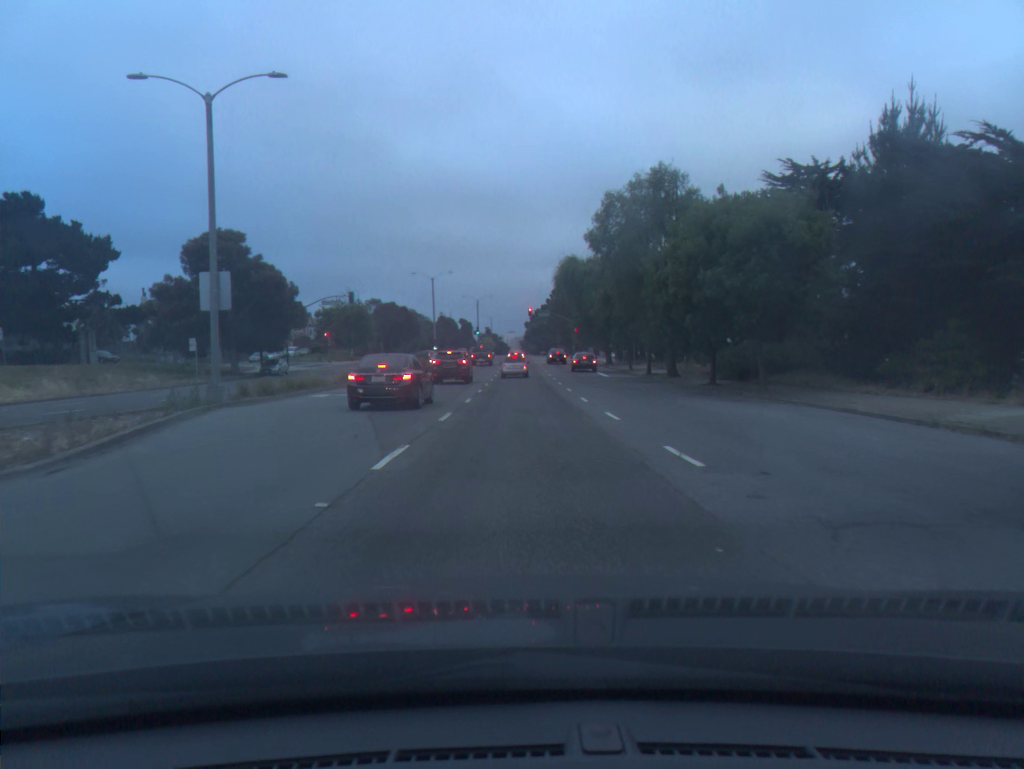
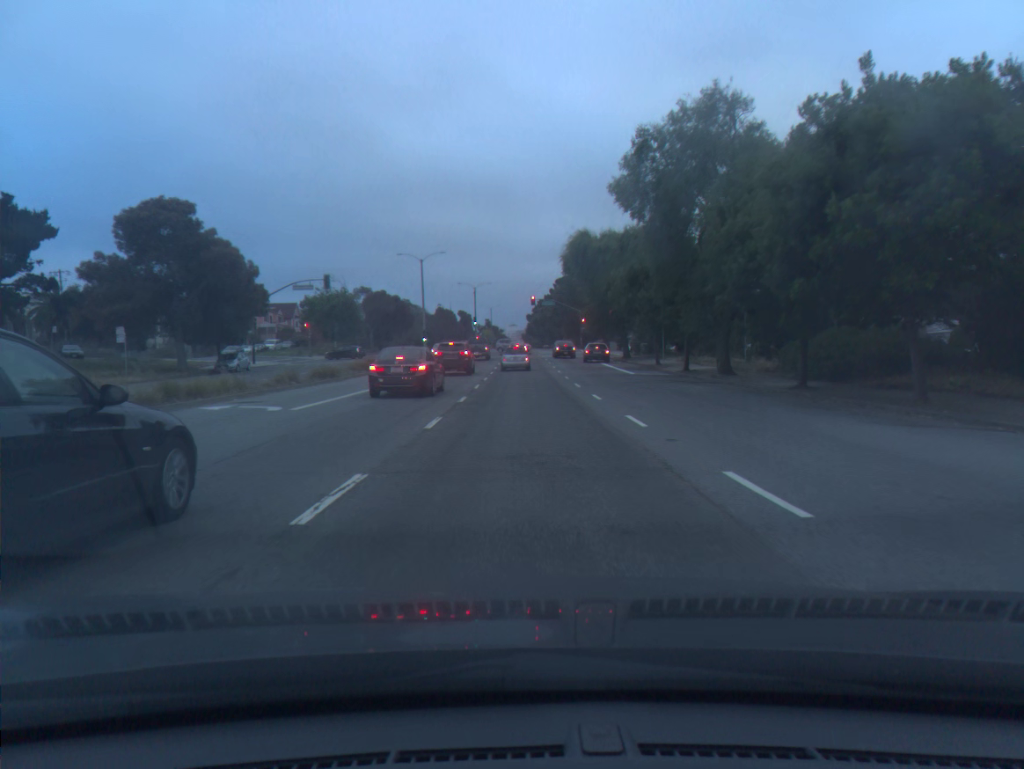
(0.0, +10.5) m; 0°
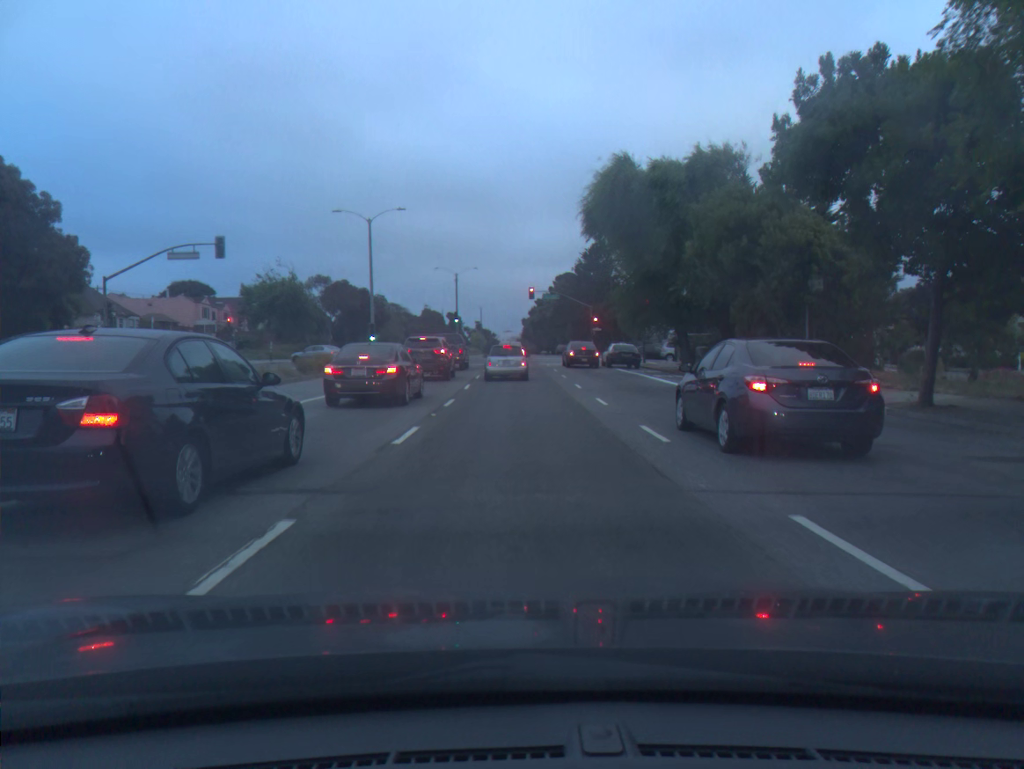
(+0.1, +24.1) m; 0°
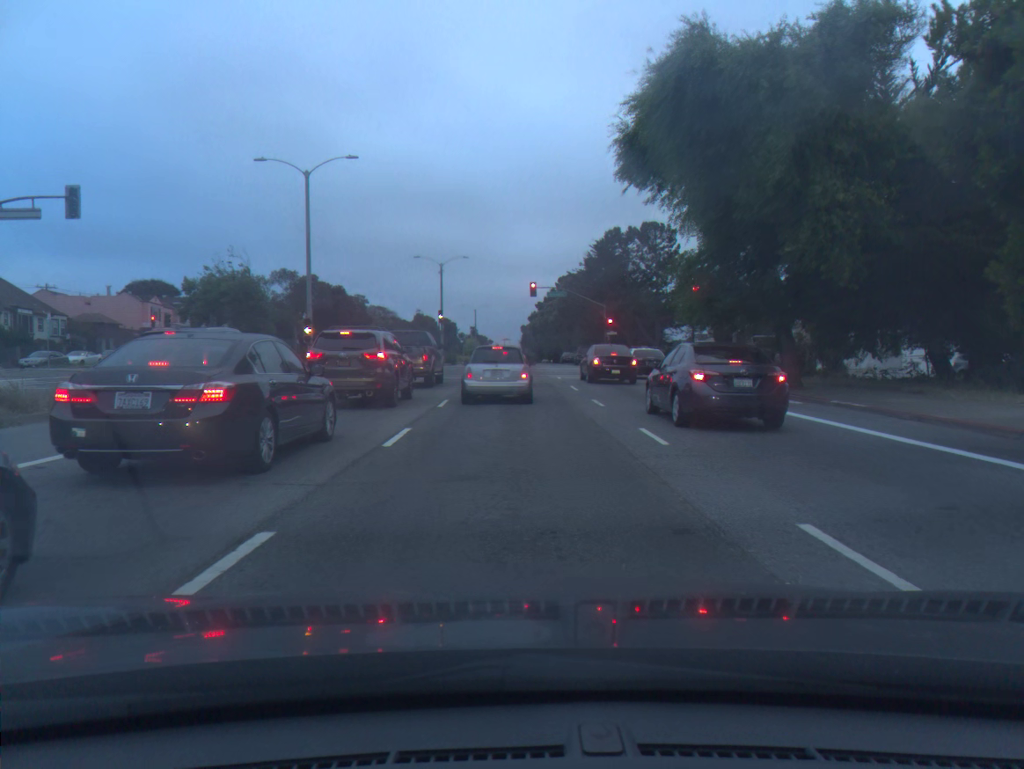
(0.0, +14.9) m; 0°
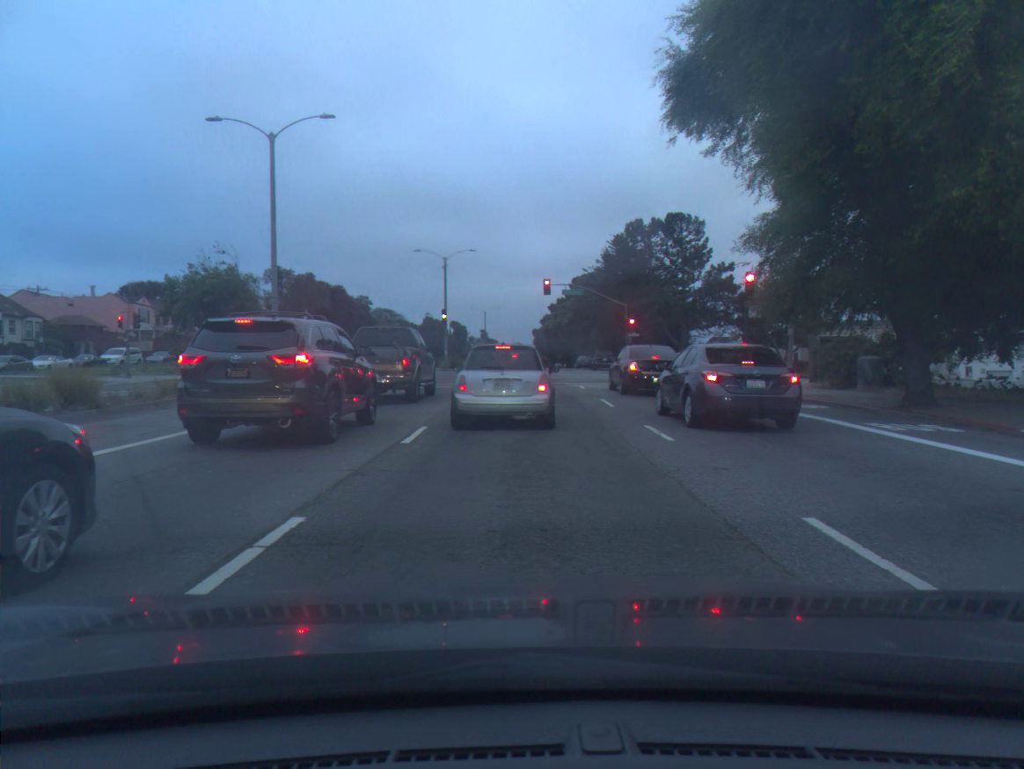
(0.0, +7.0) m; -1°
